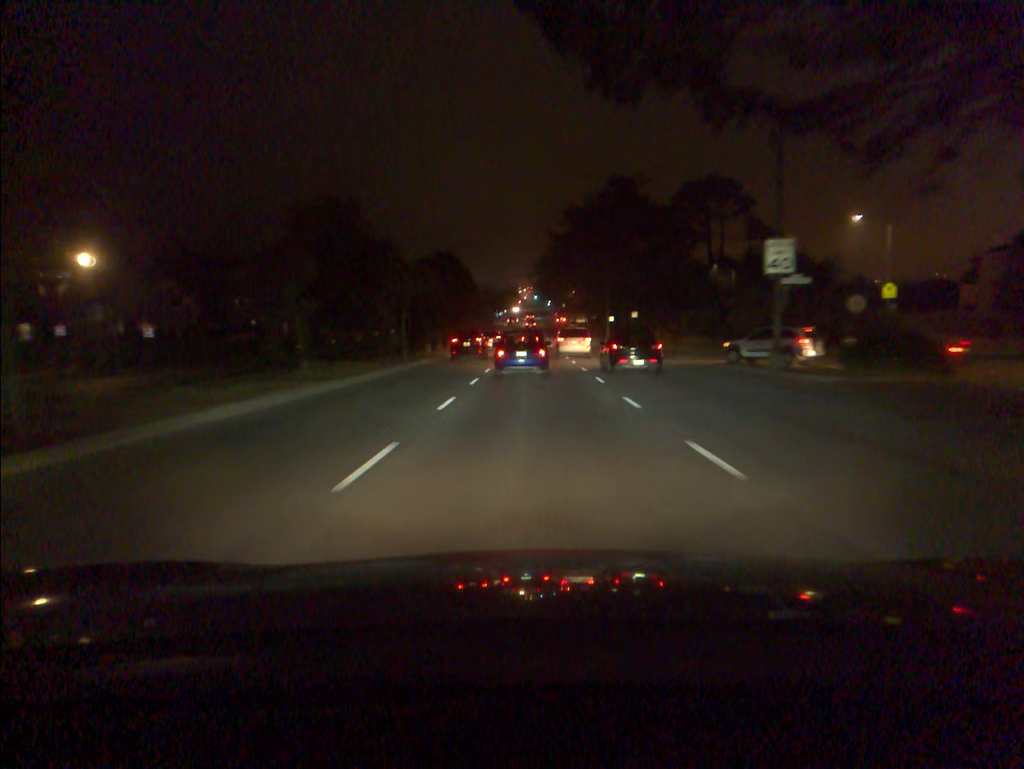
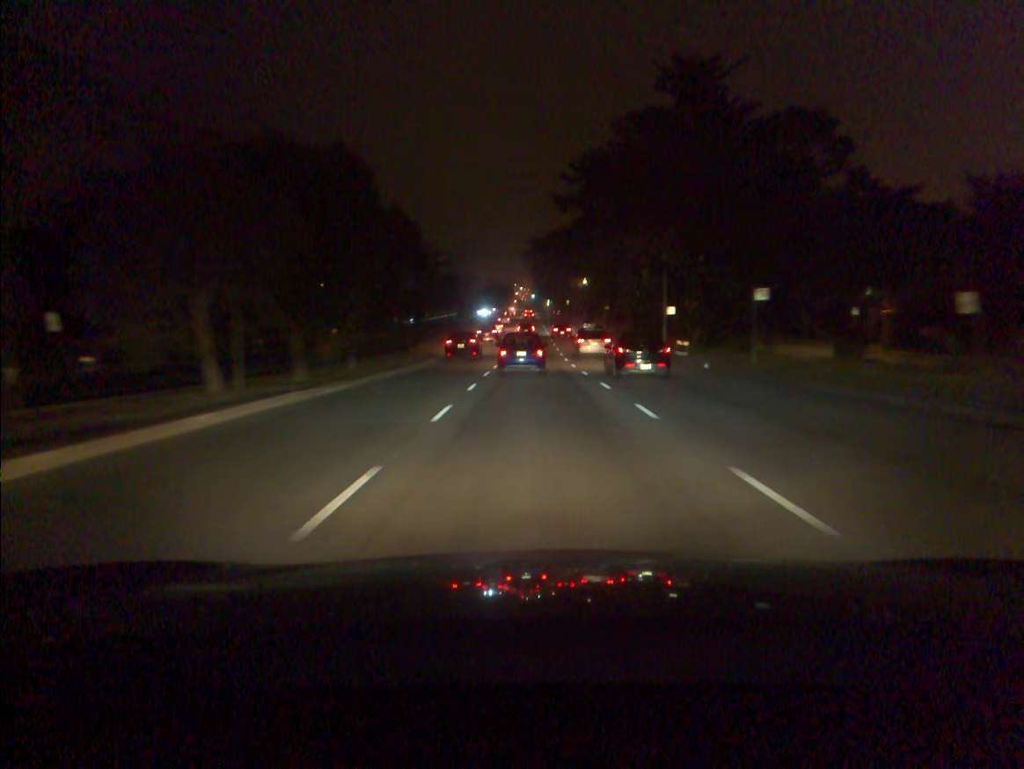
(+0.1, +38.3) m; 0°
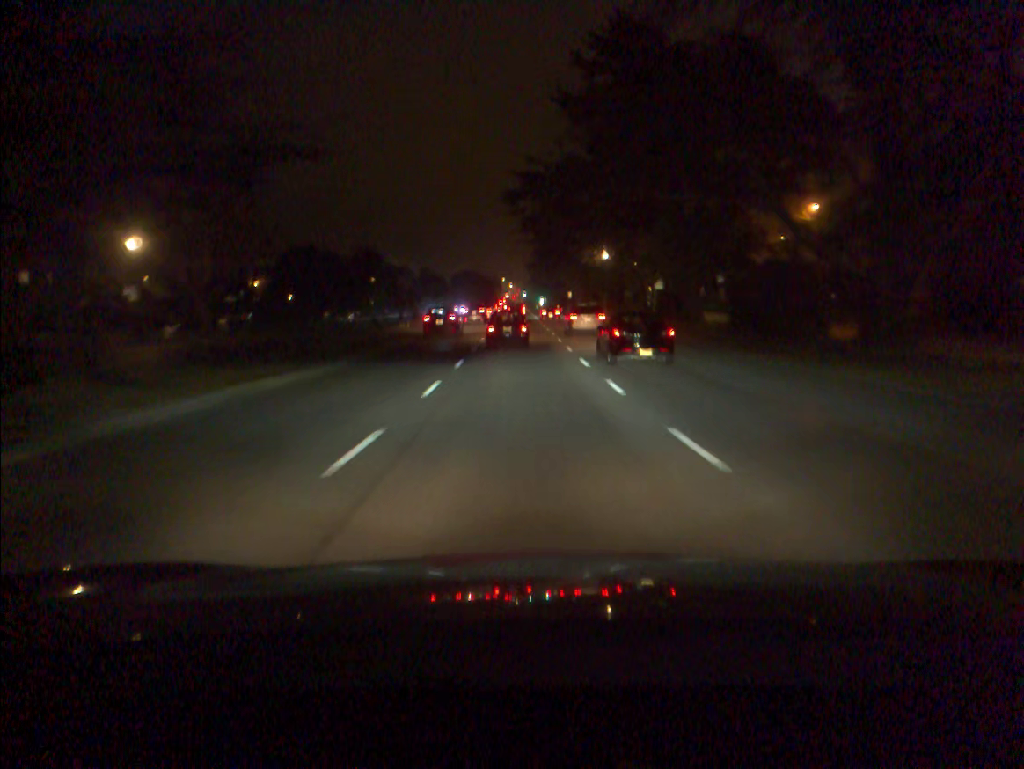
(+0.2, +41.2) m; +1°
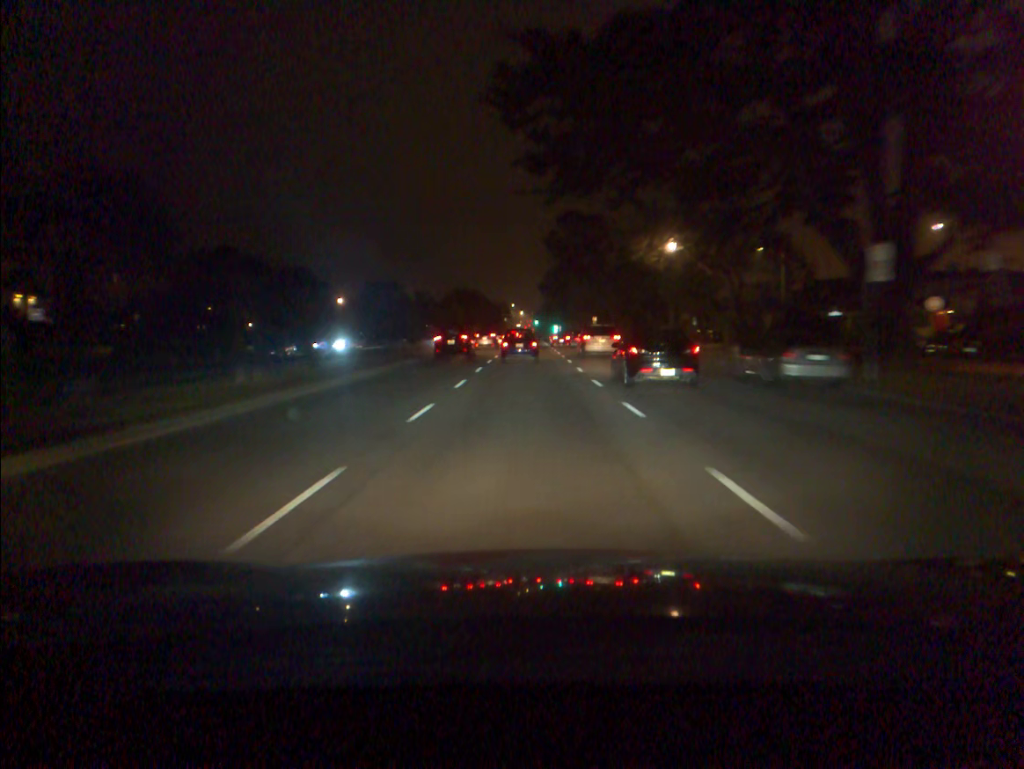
(-0.3, +31.0) m; -1°
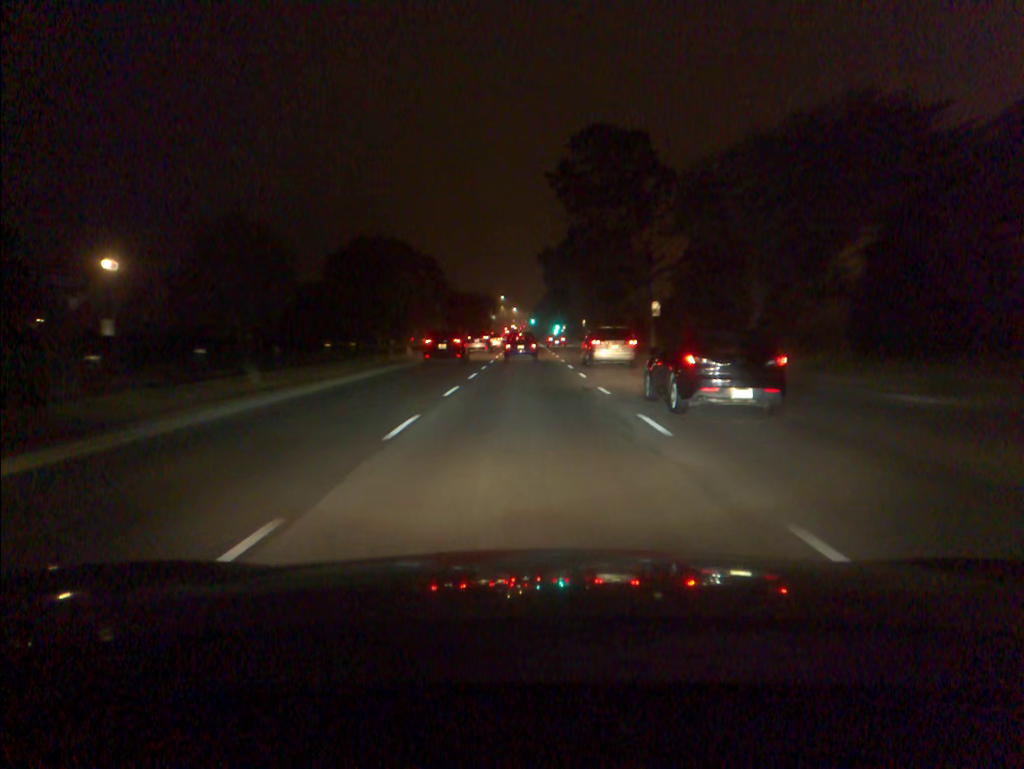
(+0.2, +53.5) m; 0°
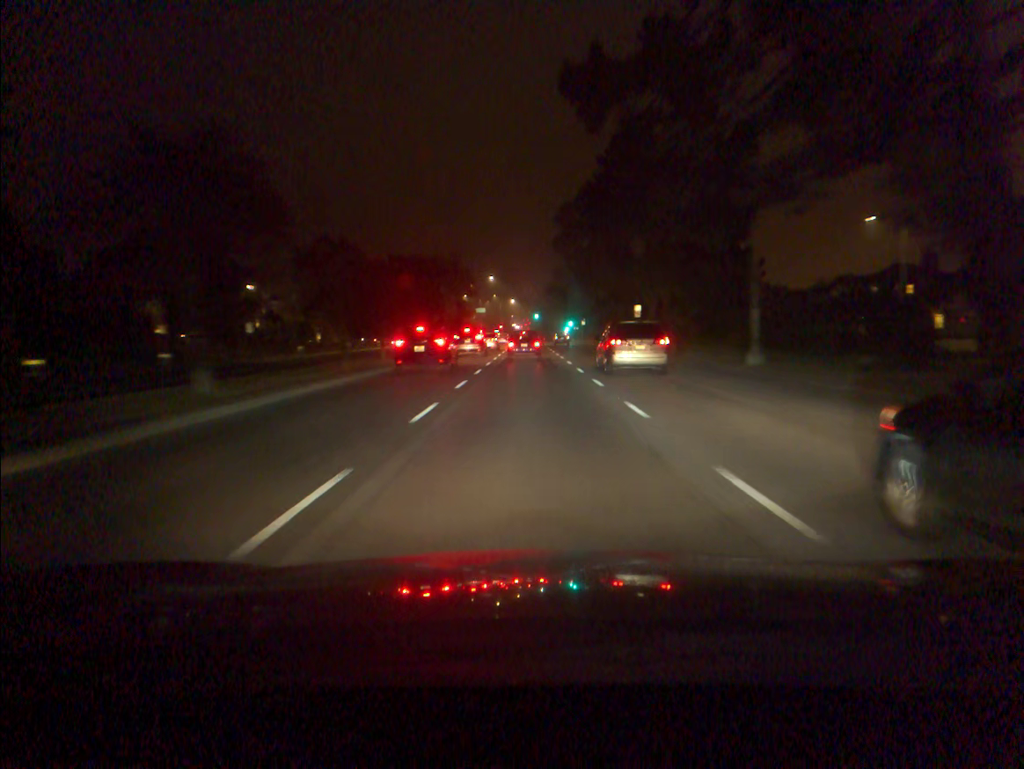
(0.0, +56.0) m; 0°
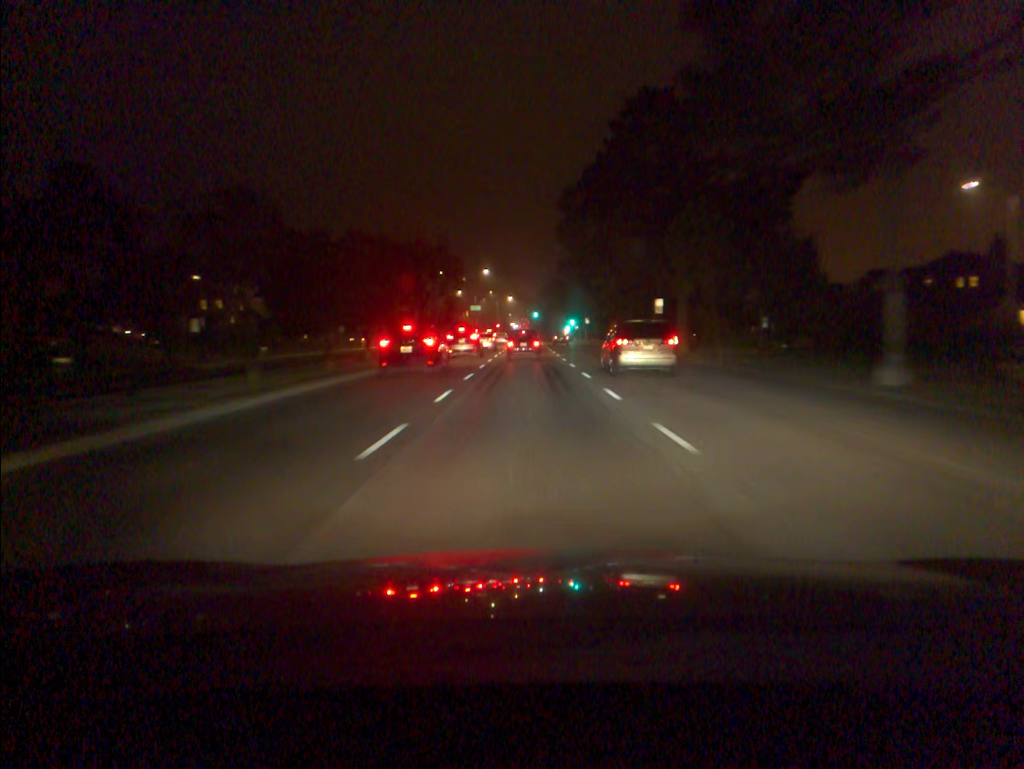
(0.0, +11.1) m; 0°
